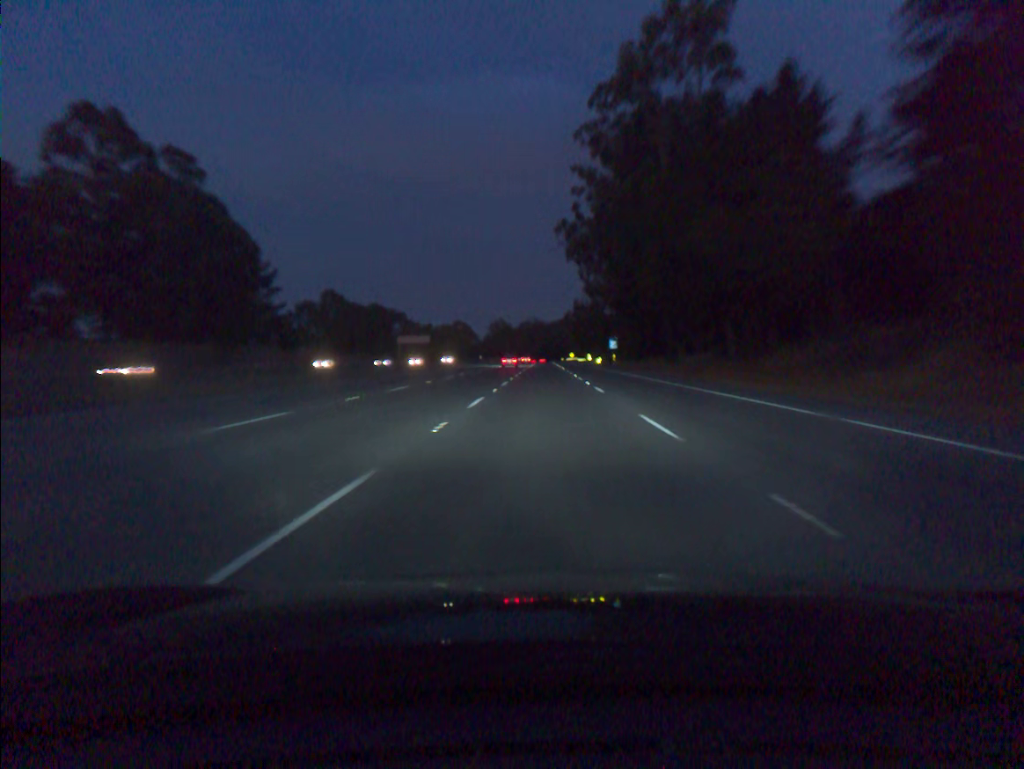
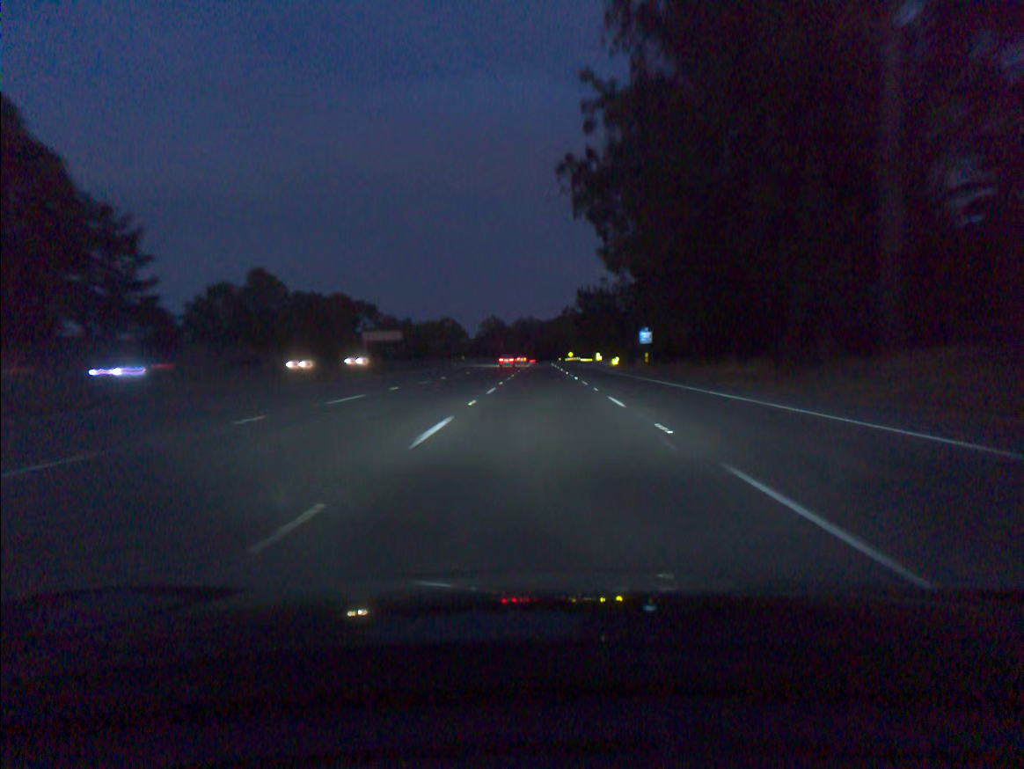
(+0.1, +36.6) m; 0°
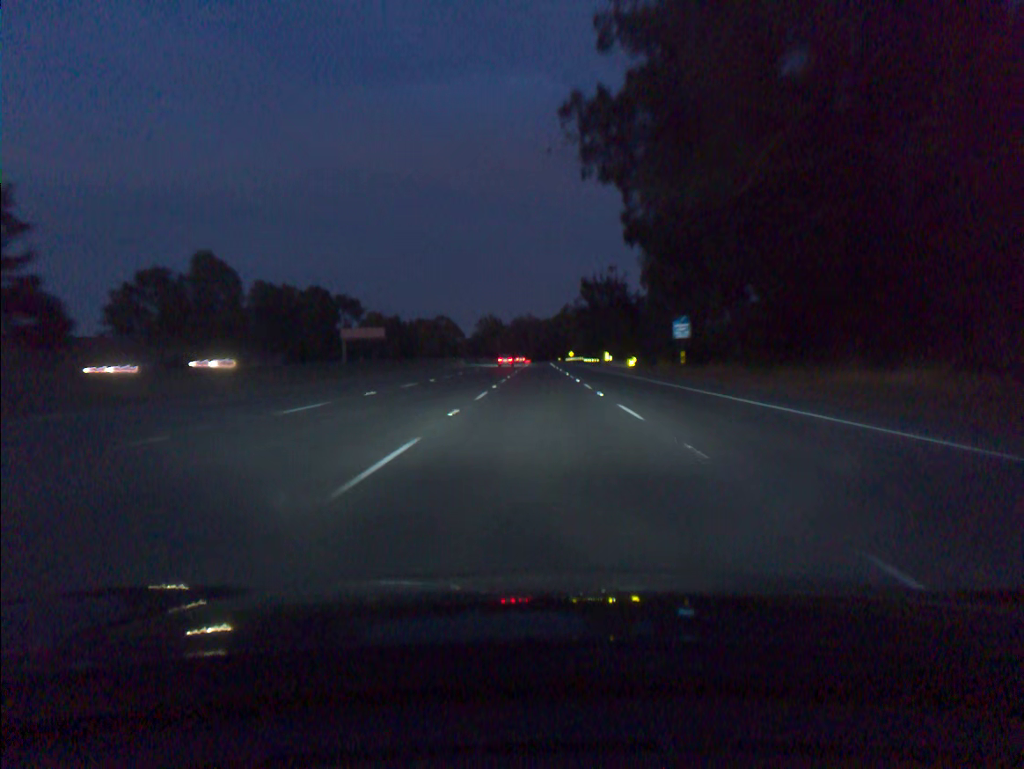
(0.0, +18.3) m; 0°
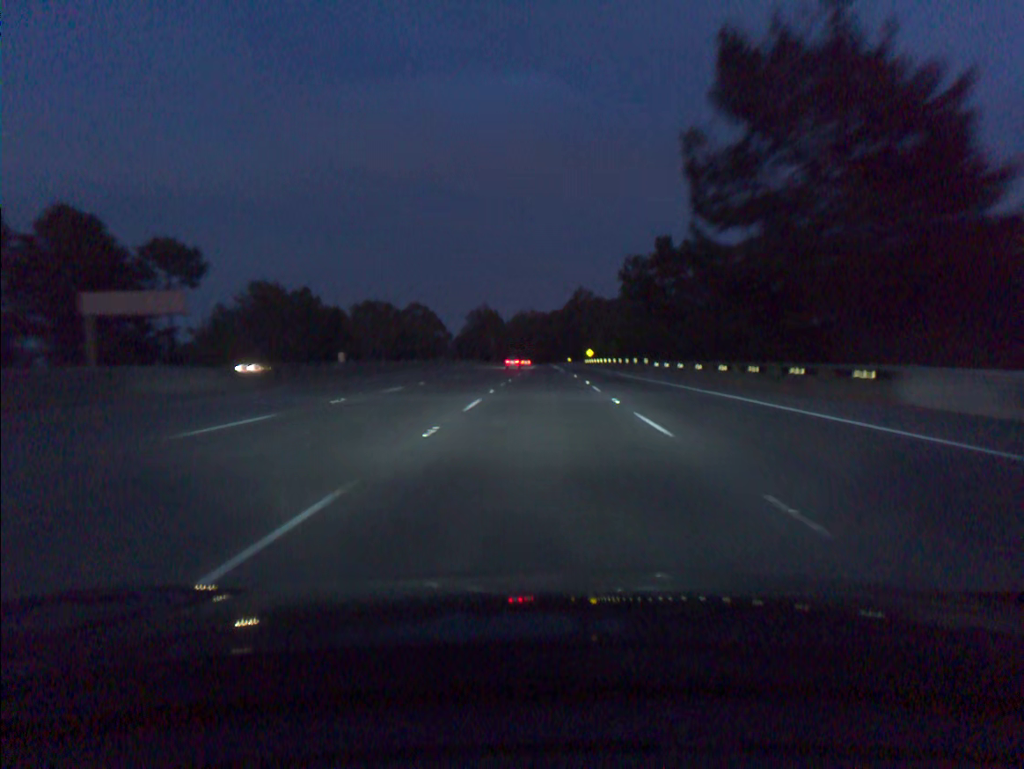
(-0.2, +91.7) m; 0°
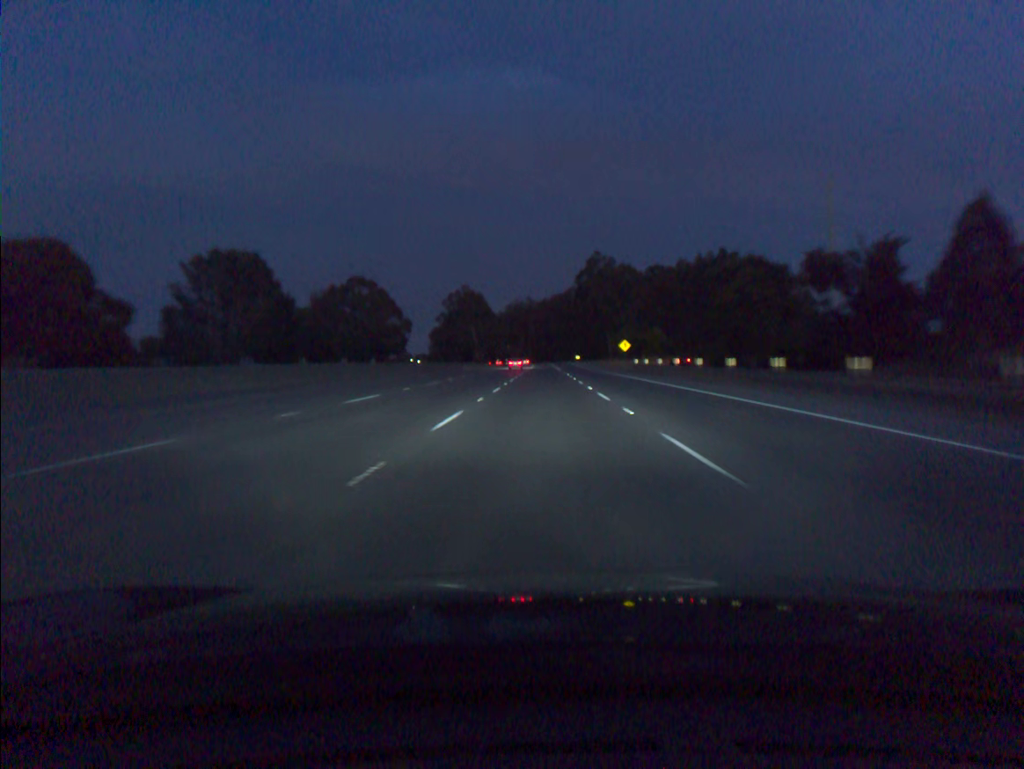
(+0.3, +91.7) m; 0°
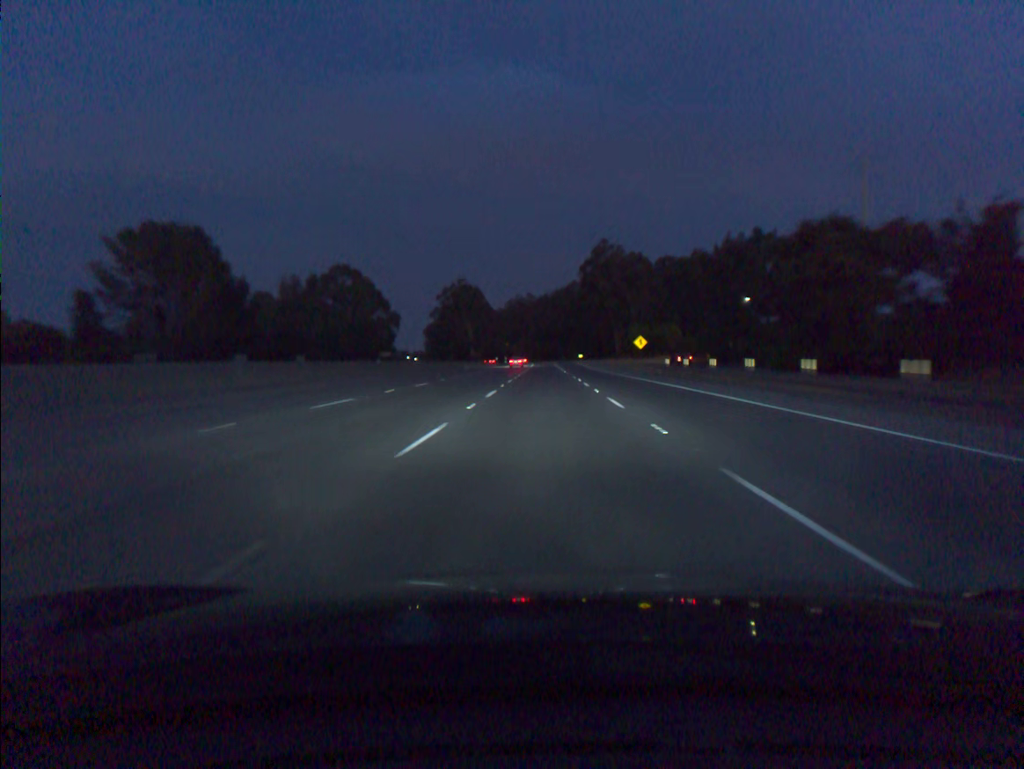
(0.0, +18.3) m; 0°
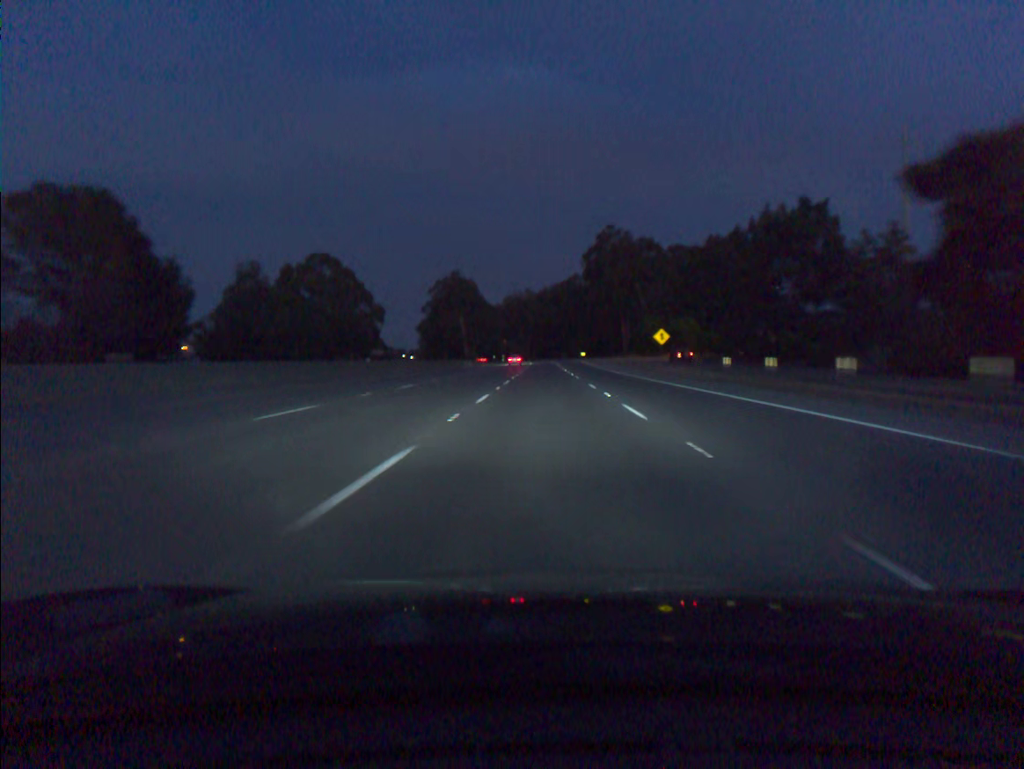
(0.0, +18.4) m; 0°
